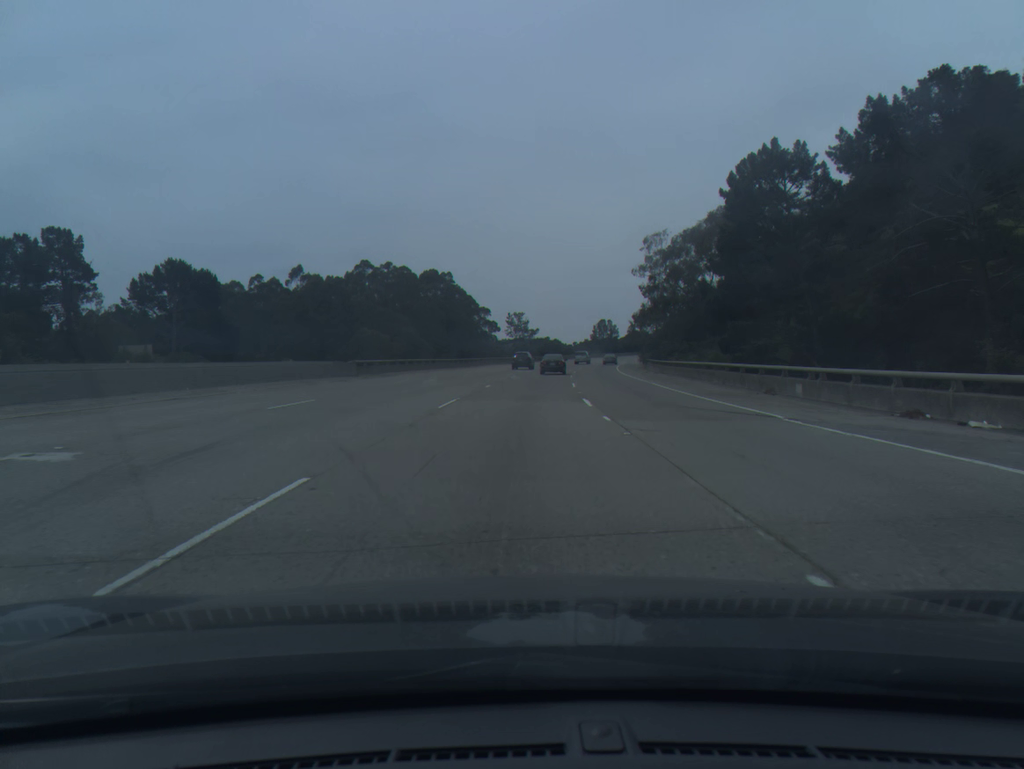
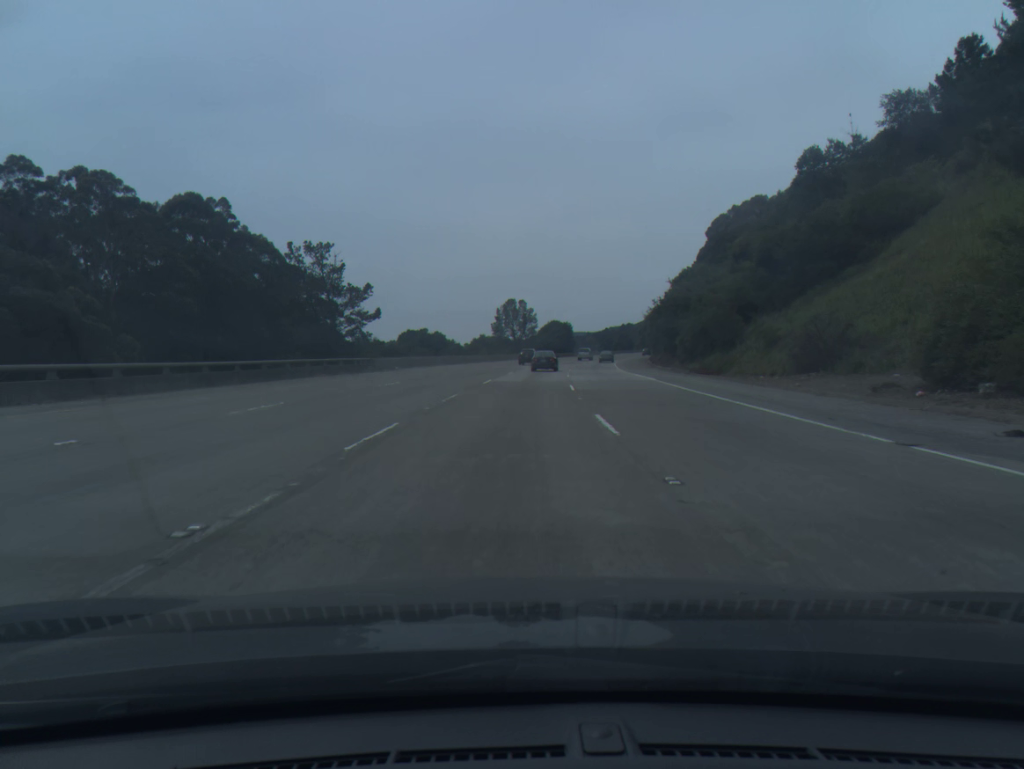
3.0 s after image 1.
(+6.5, +94.7) m; +8°
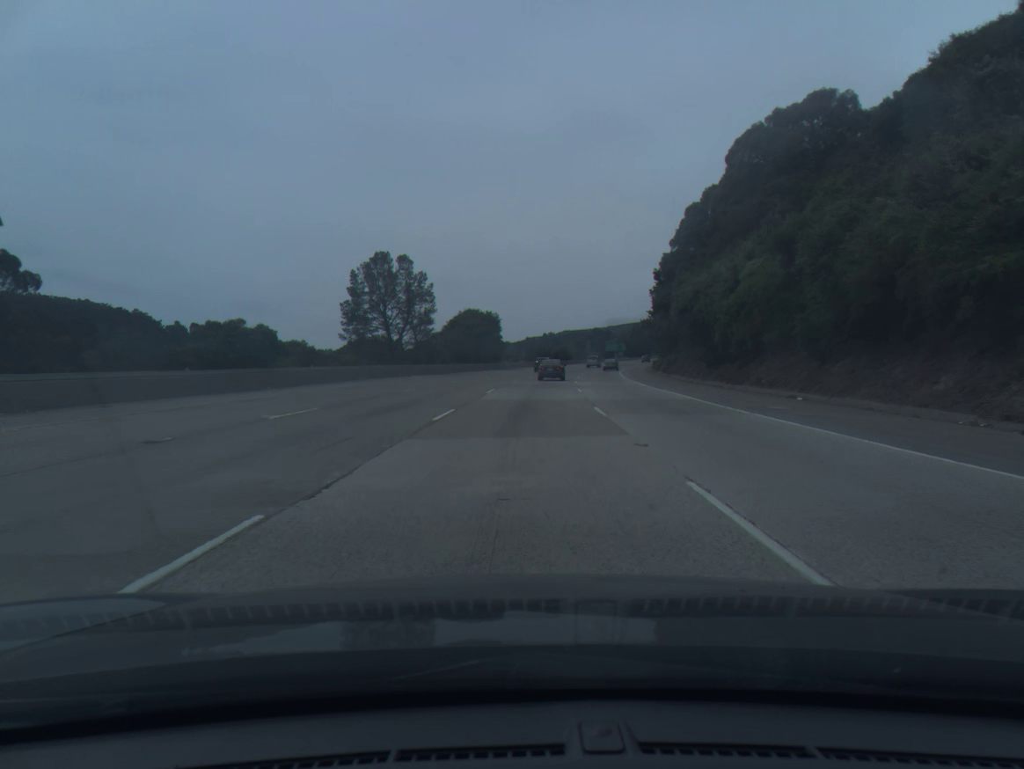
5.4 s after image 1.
(+3.8, +74.0) m; +6°
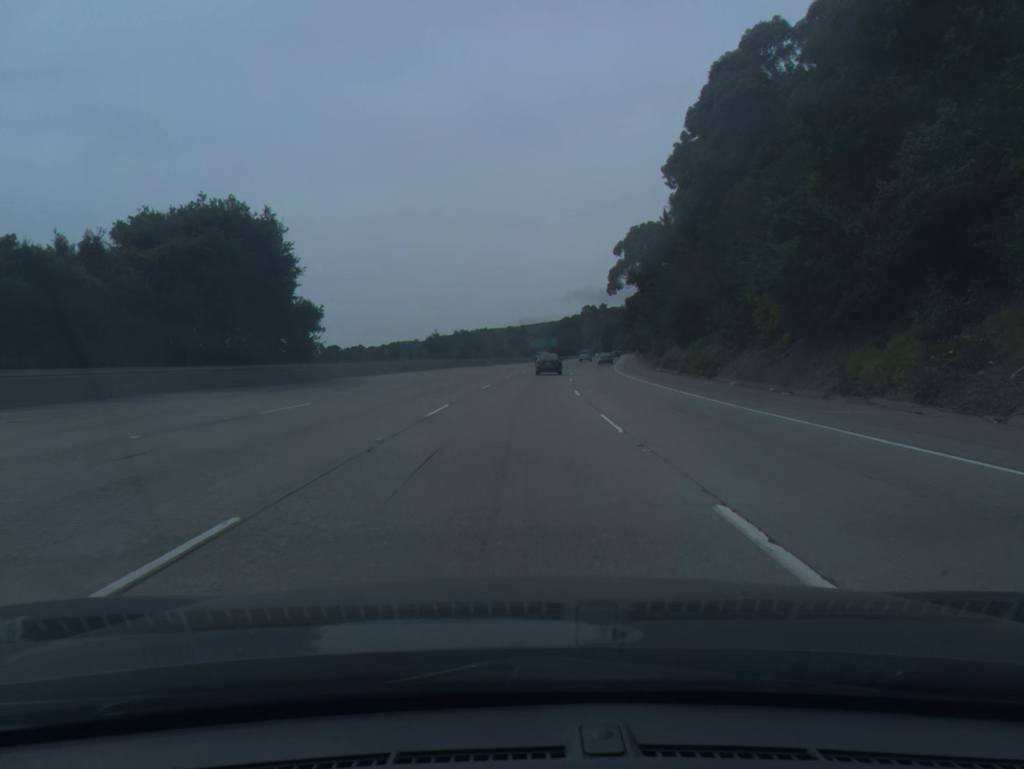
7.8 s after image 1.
(+4.0, +72.7) m; +6°
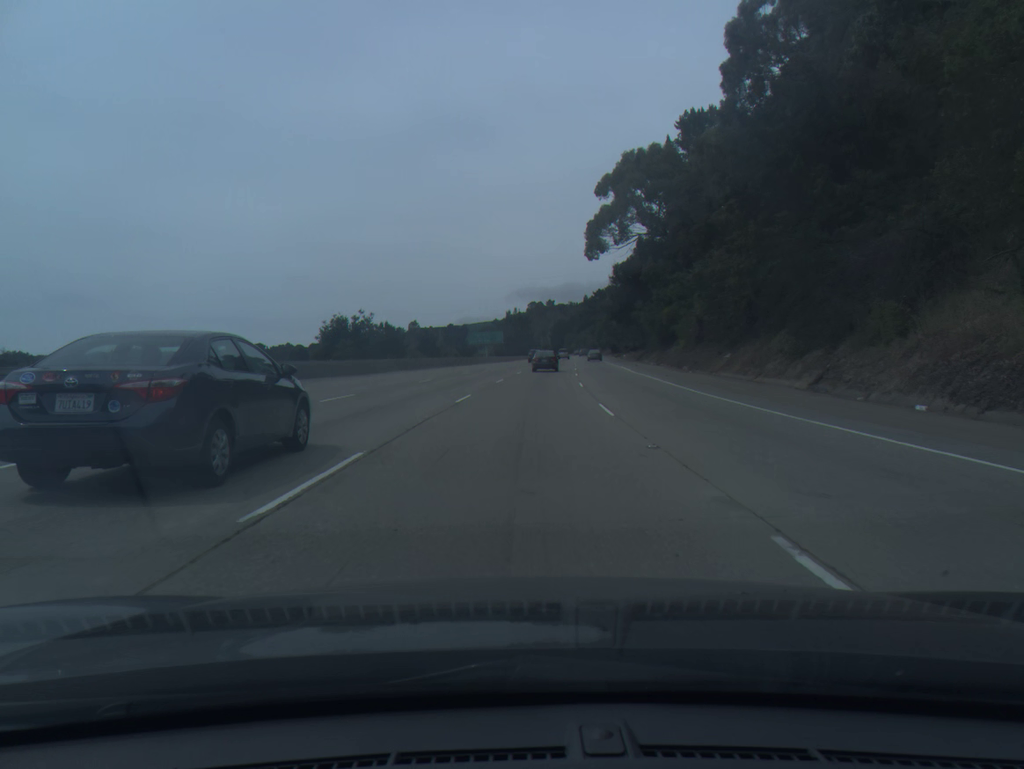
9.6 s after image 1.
(+1.8, +53.9) m; +4°
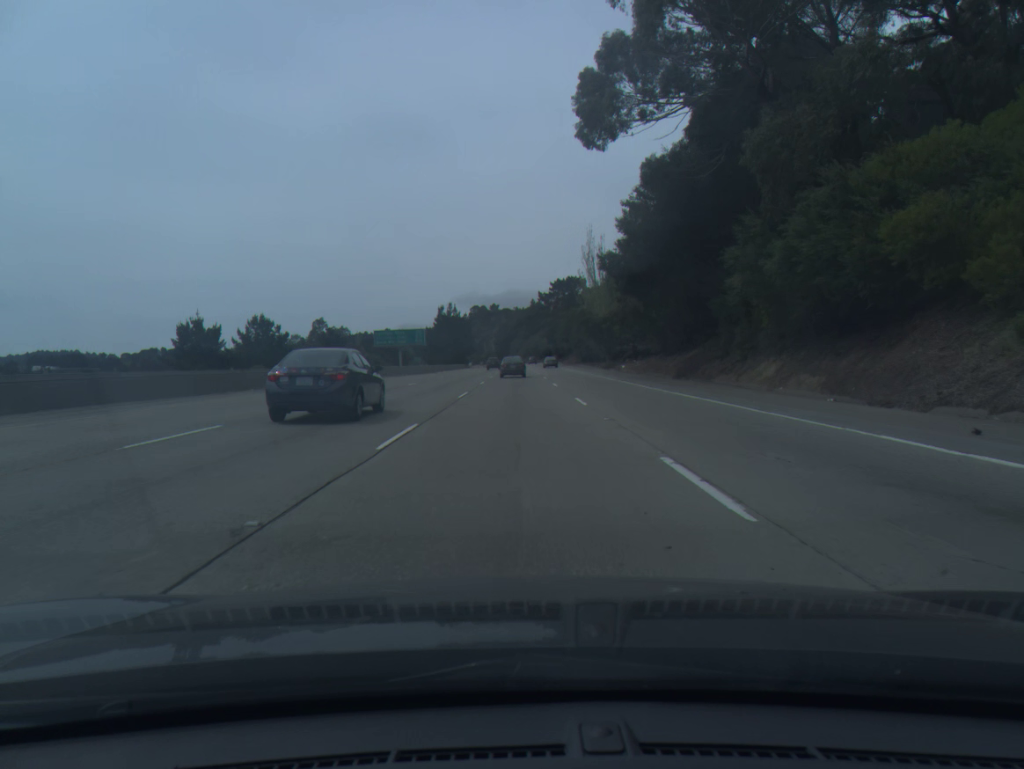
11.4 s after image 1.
(+2.1, +53.5) m; +4°
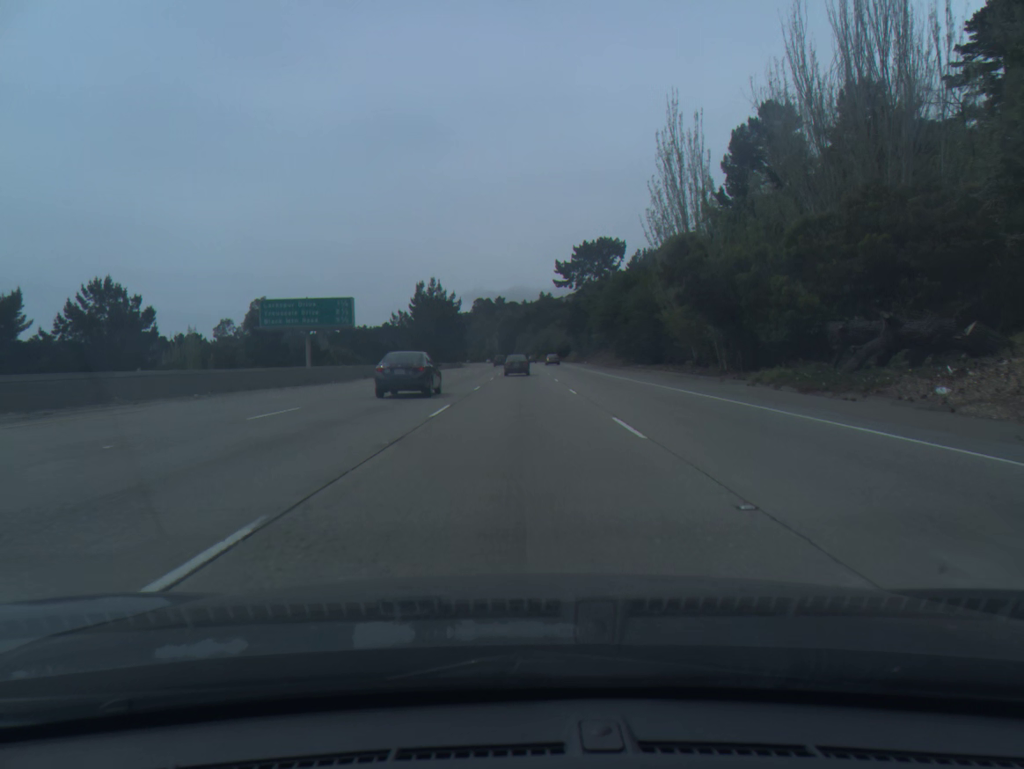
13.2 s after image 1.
(0.0, +53.2) m; 0°
